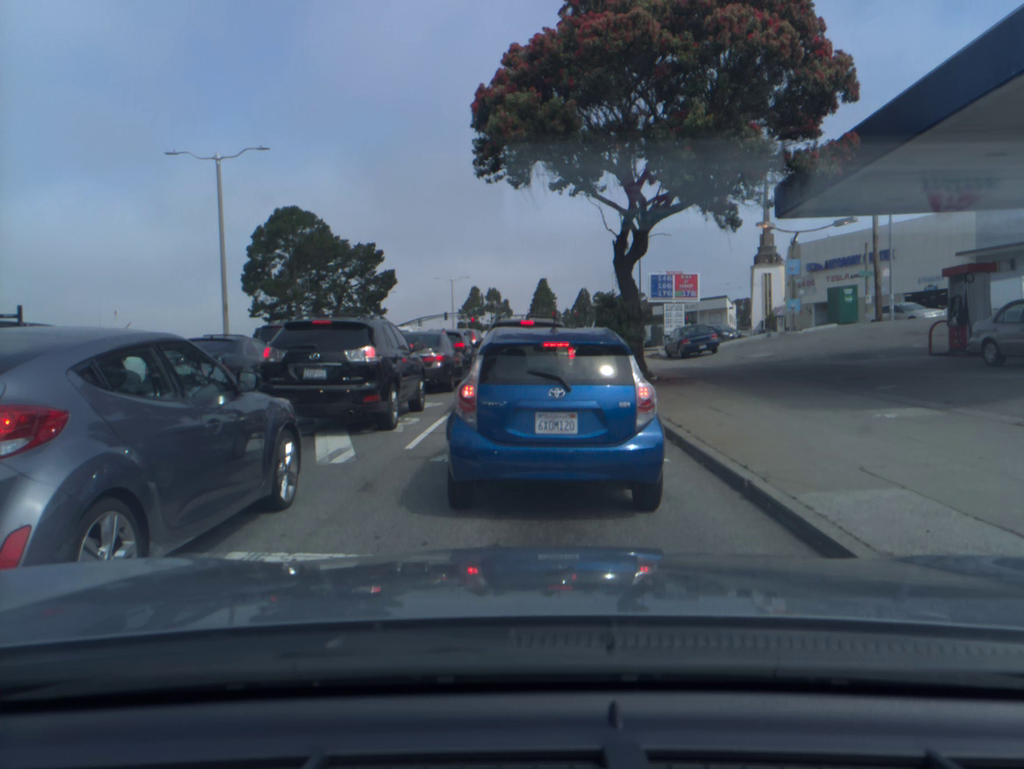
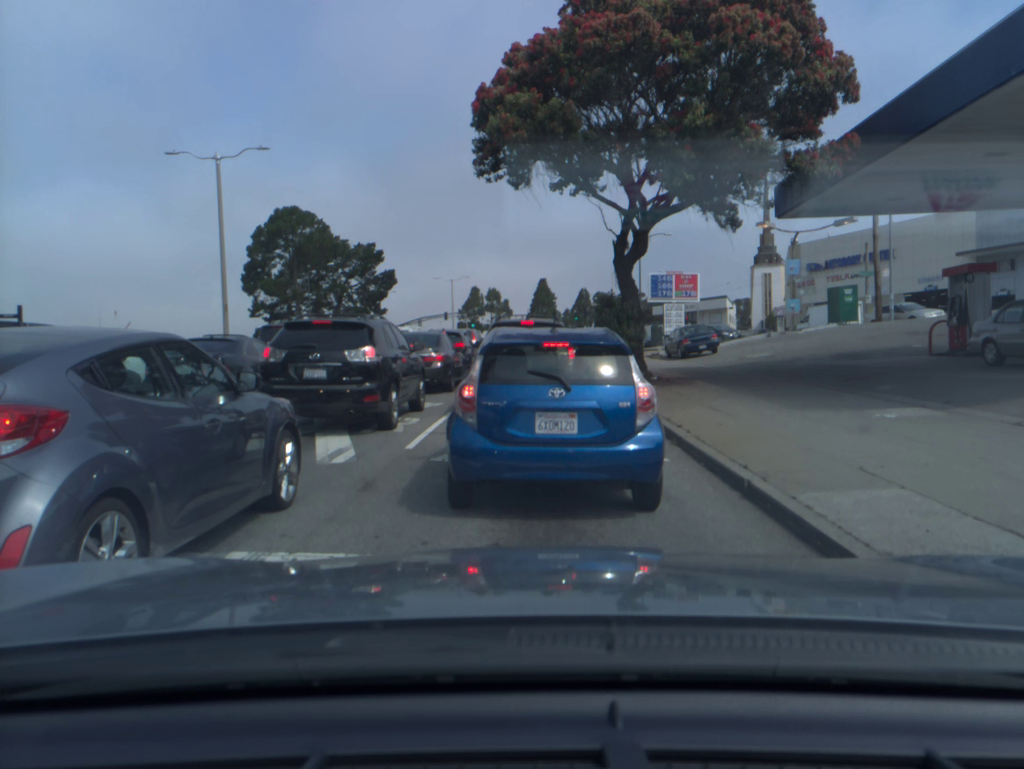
(0.0, 0.0) m; 0°
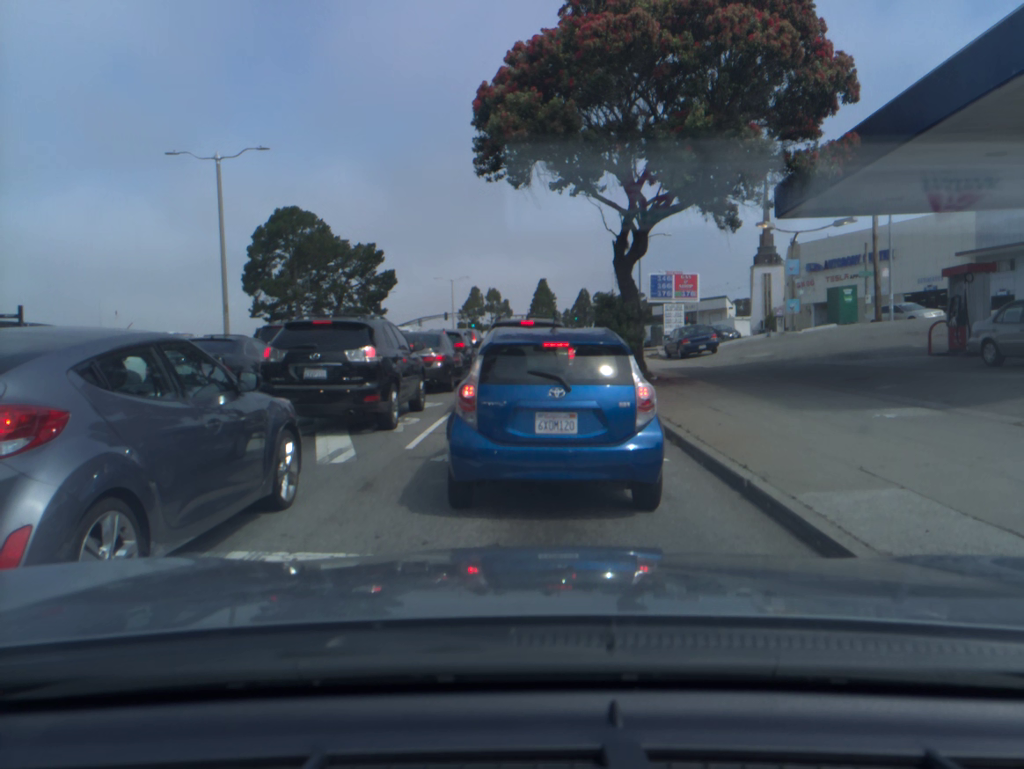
(0.0, 0.0) m; 0°
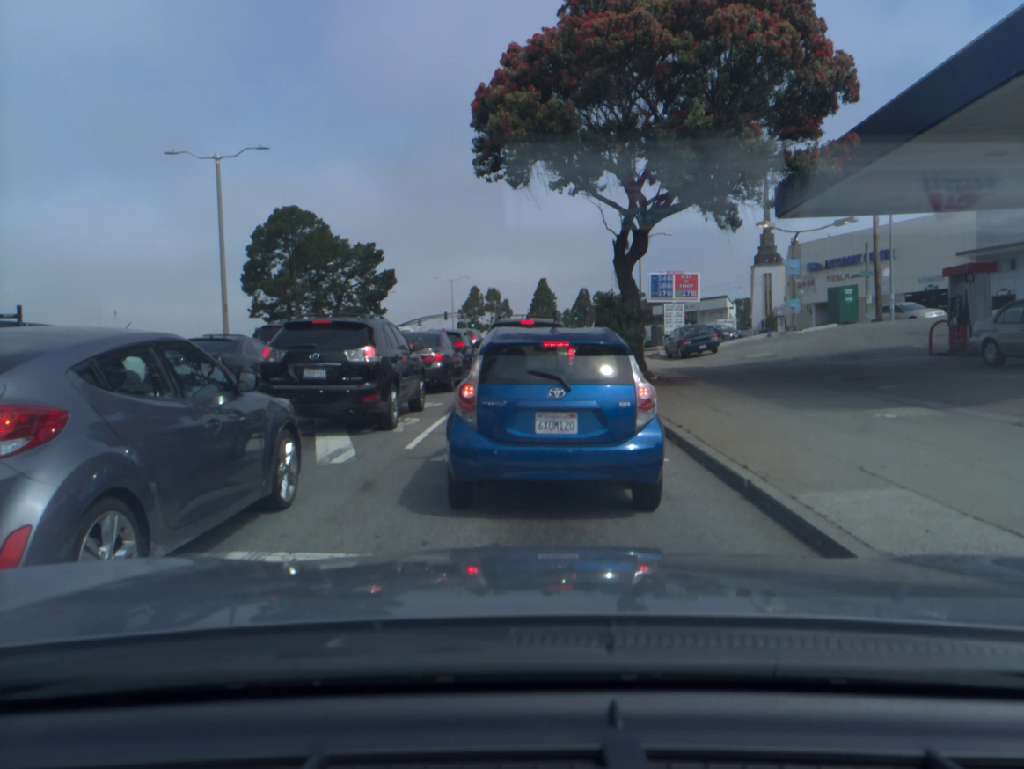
(0.0, 0.0) m; 0°
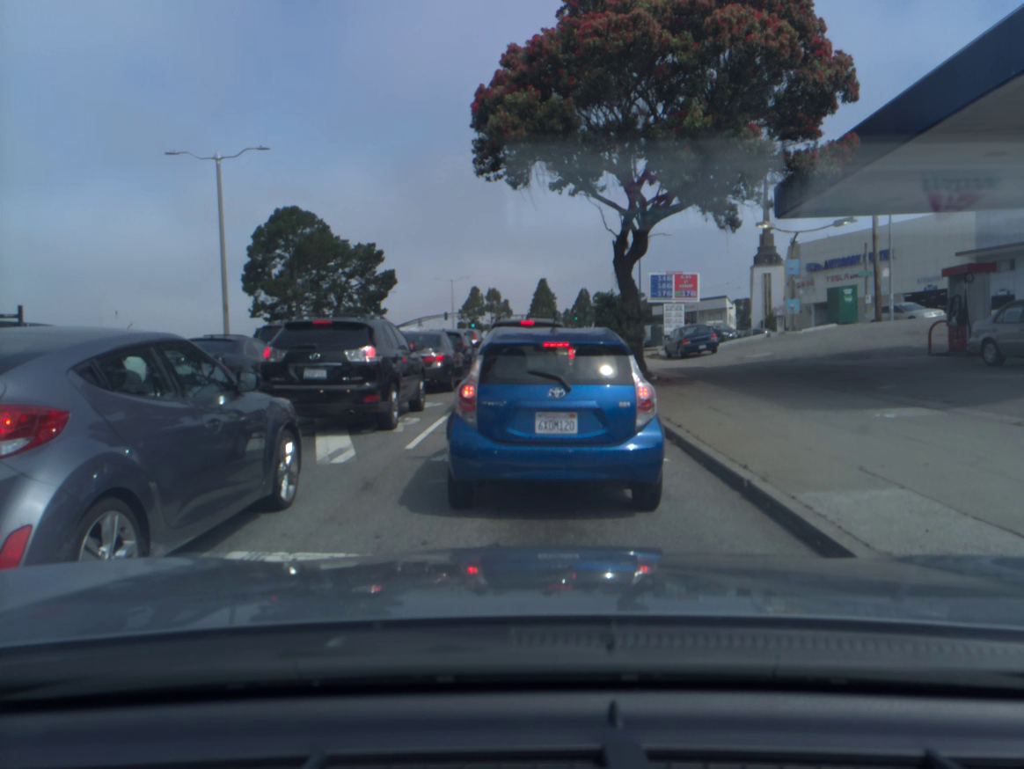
(0.0, 0.0) m; 0°
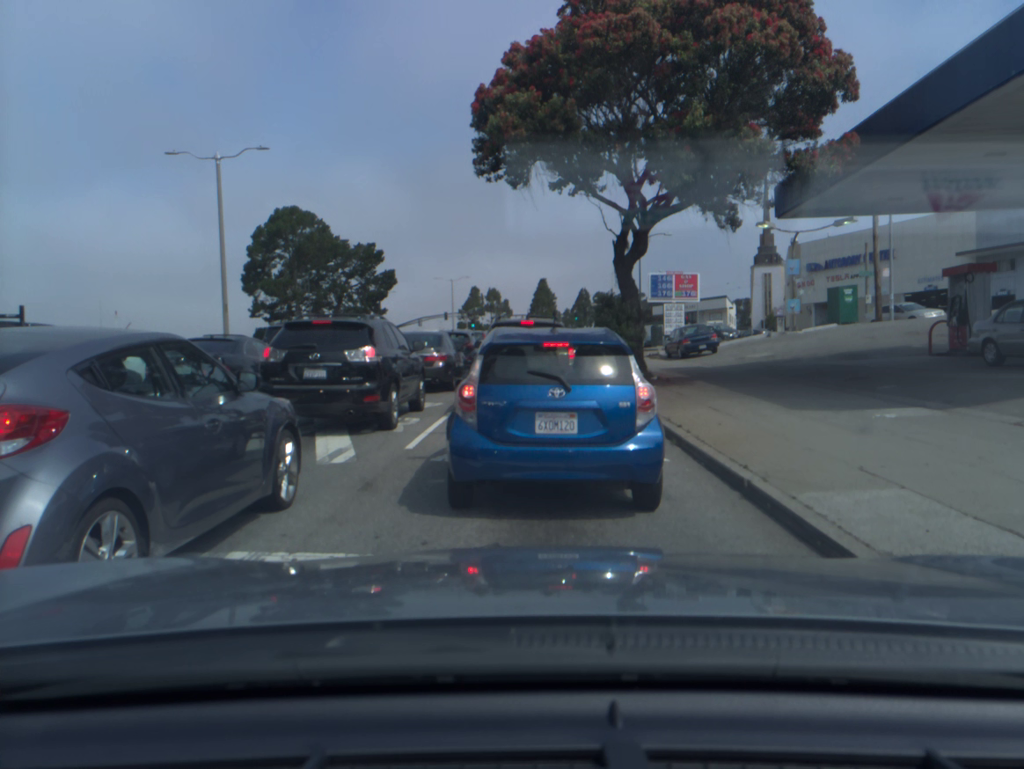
(0.0, 0.0) m; 0°
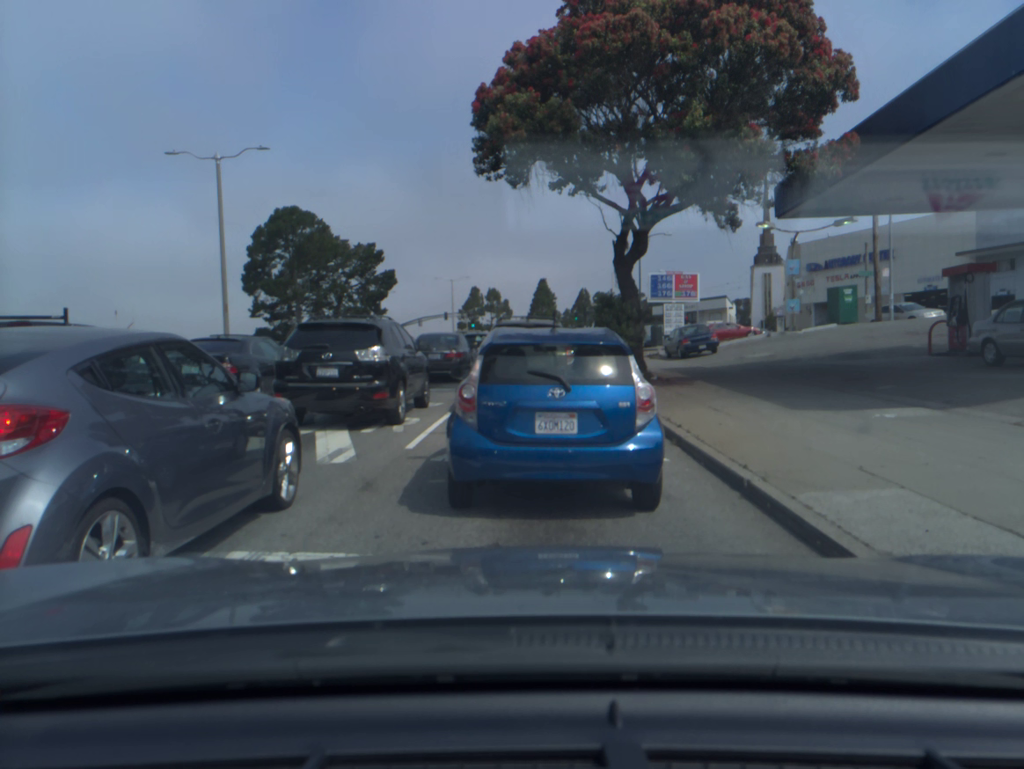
(0.0, 0.0) m; 0°
